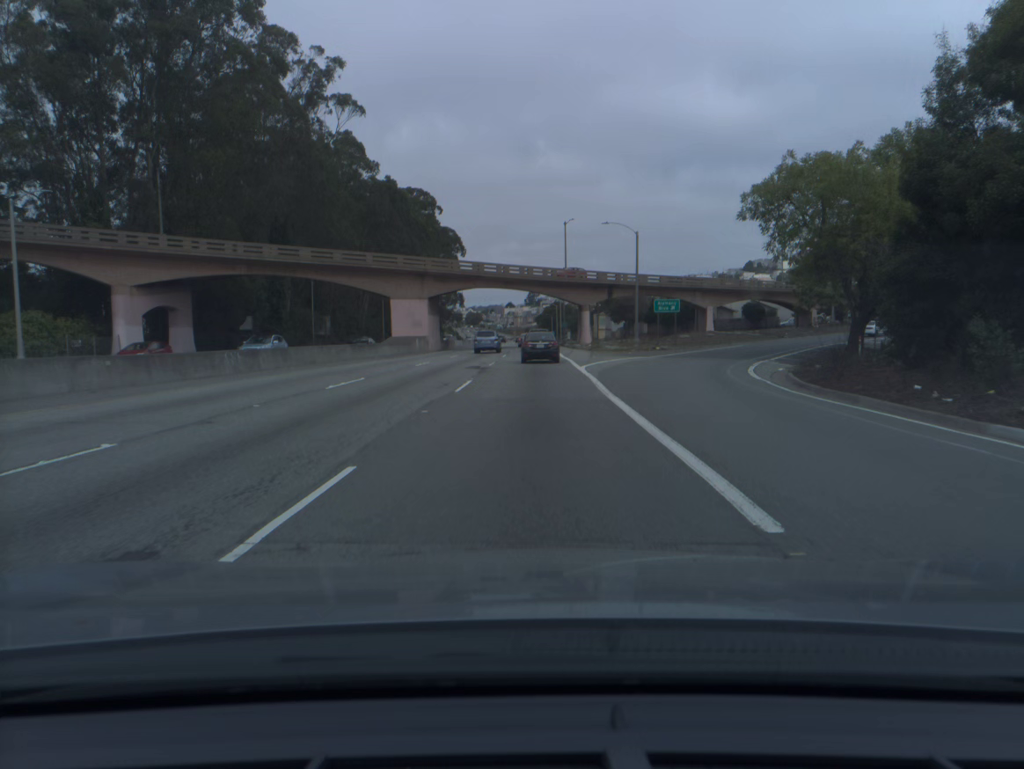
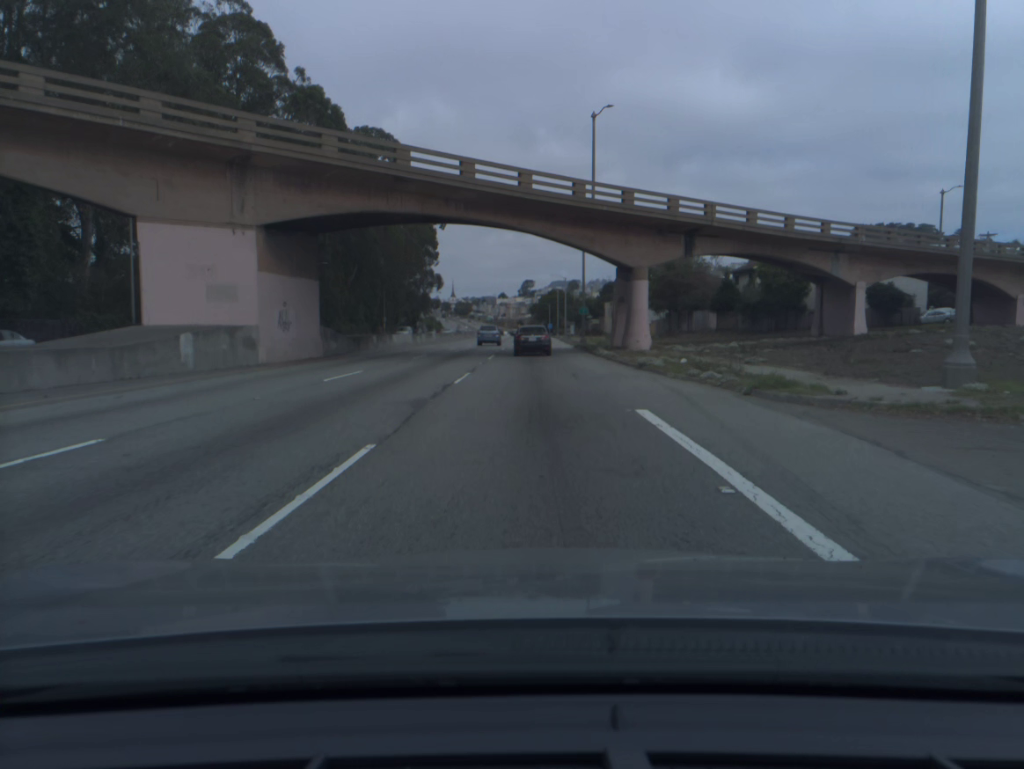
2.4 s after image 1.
(+0.3, +44.5) m; +1°
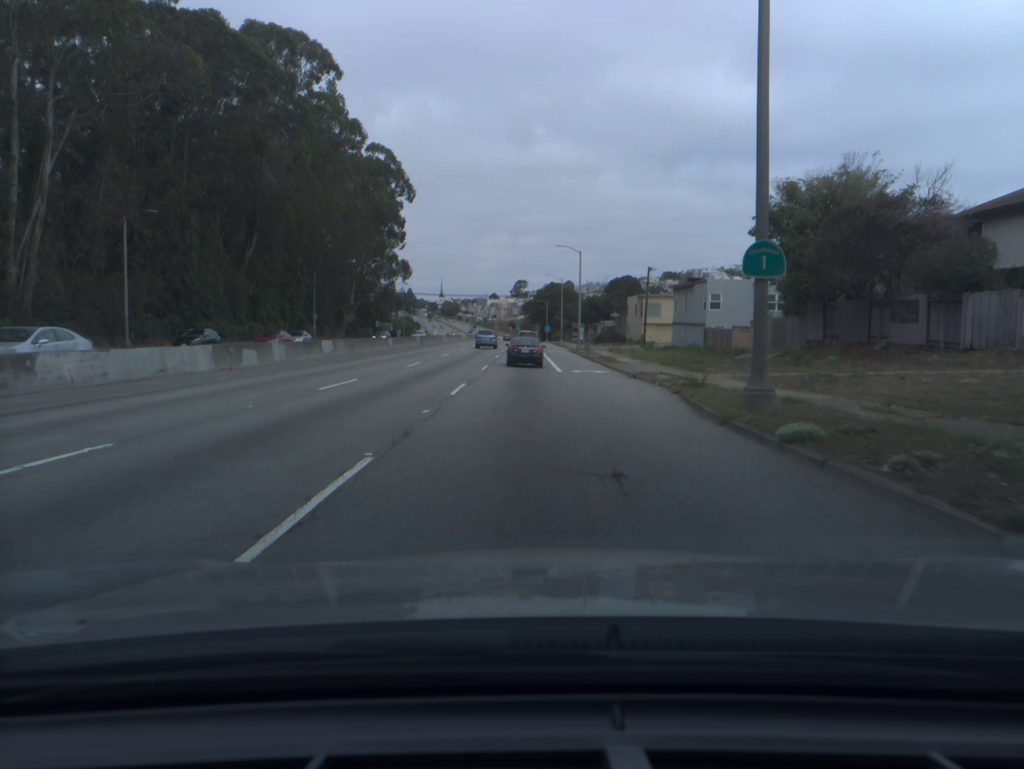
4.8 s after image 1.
(+0.2, +44.1) m; +1°
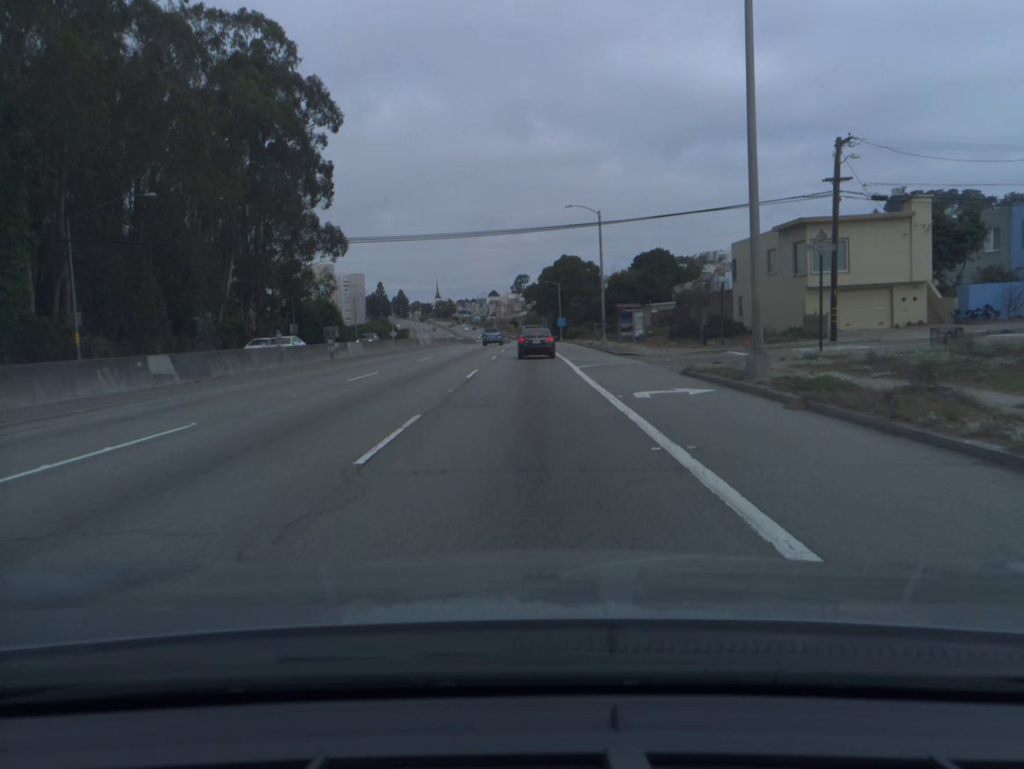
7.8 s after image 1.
(-0.2, +56.0) m; 0°
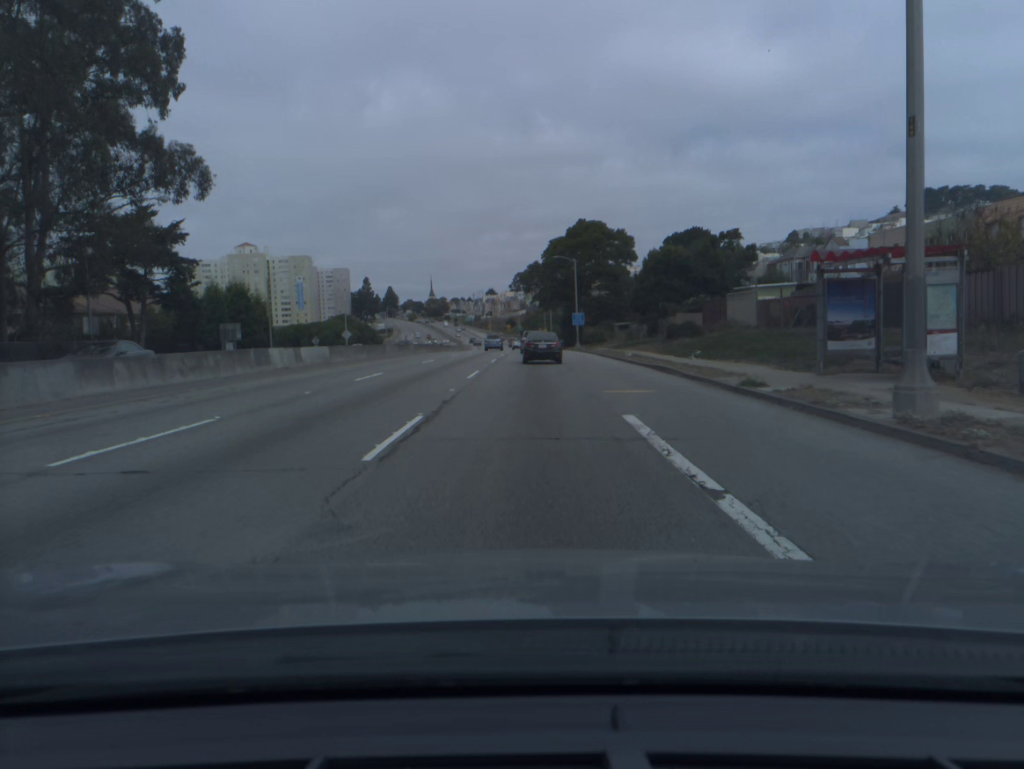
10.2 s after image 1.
(+0.1, +43.6) m; 0°
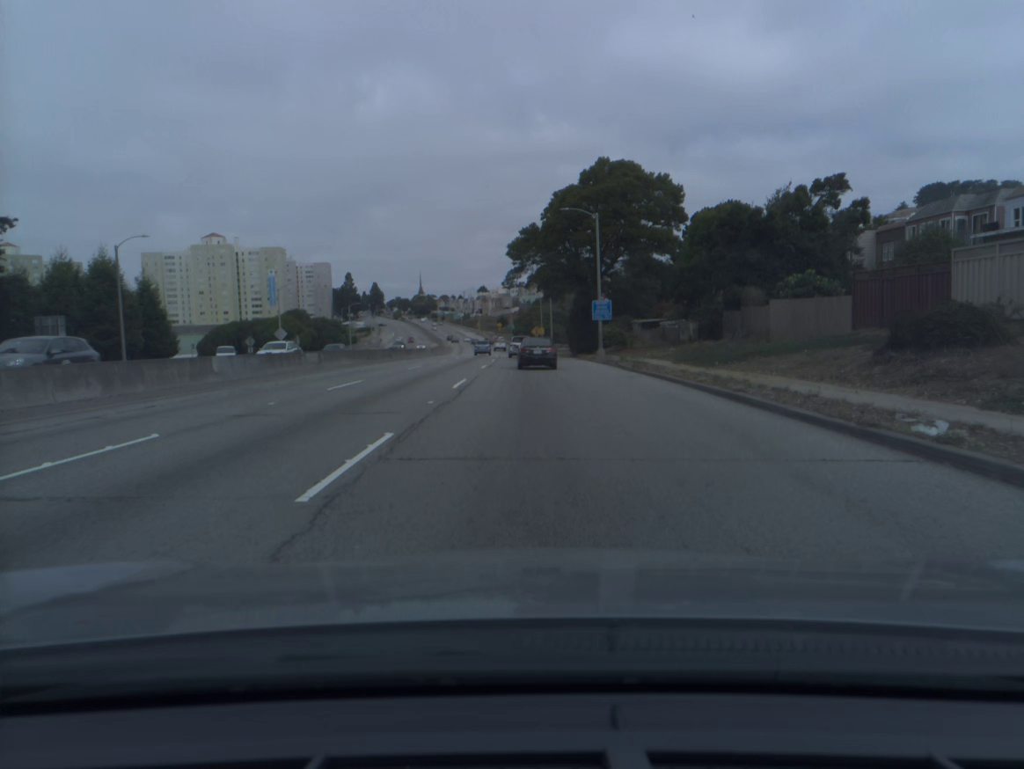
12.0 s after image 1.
(+0.1, +31.4) m; 0°
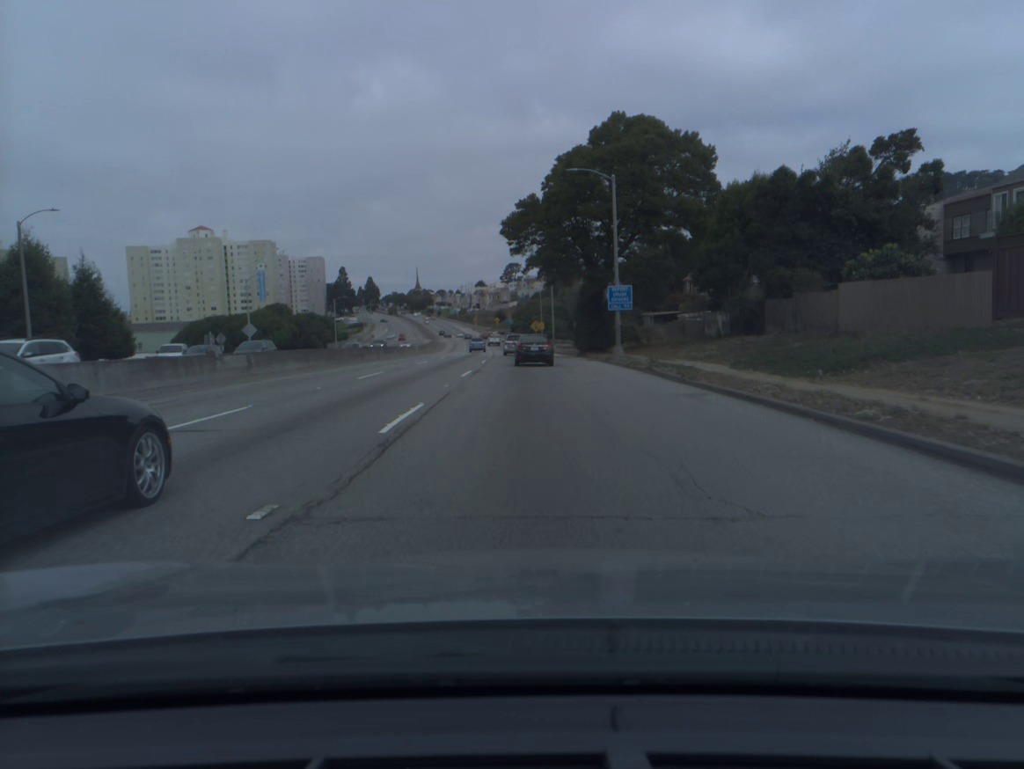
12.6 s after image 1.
(0.0, +10.4) m; 0°
